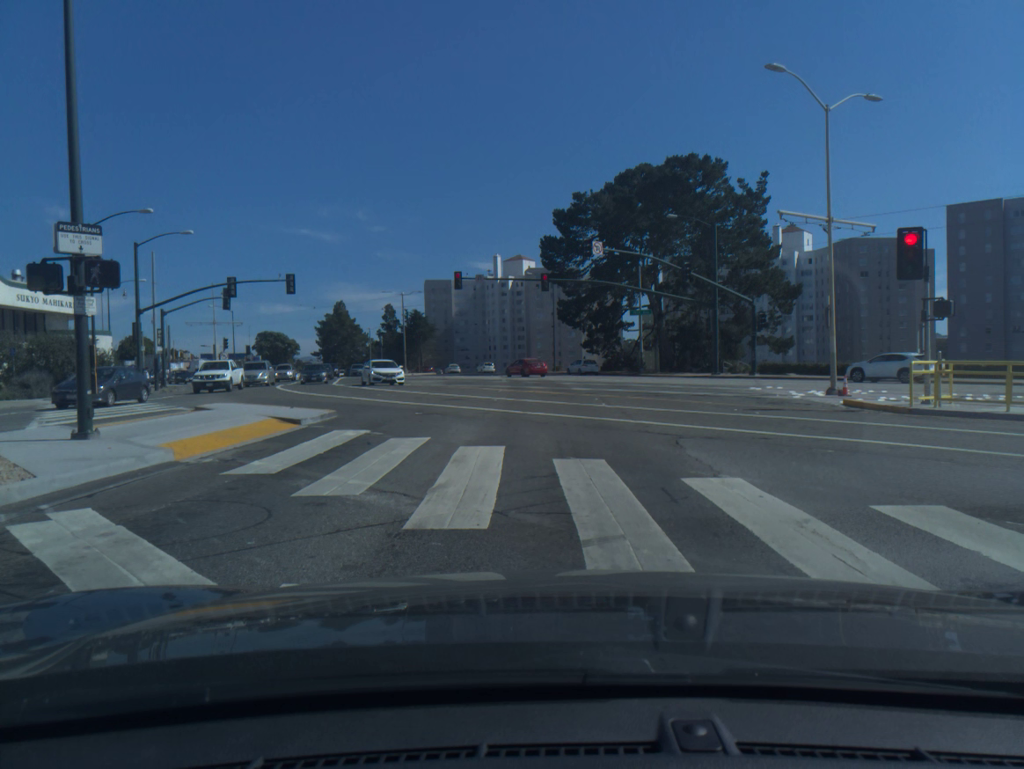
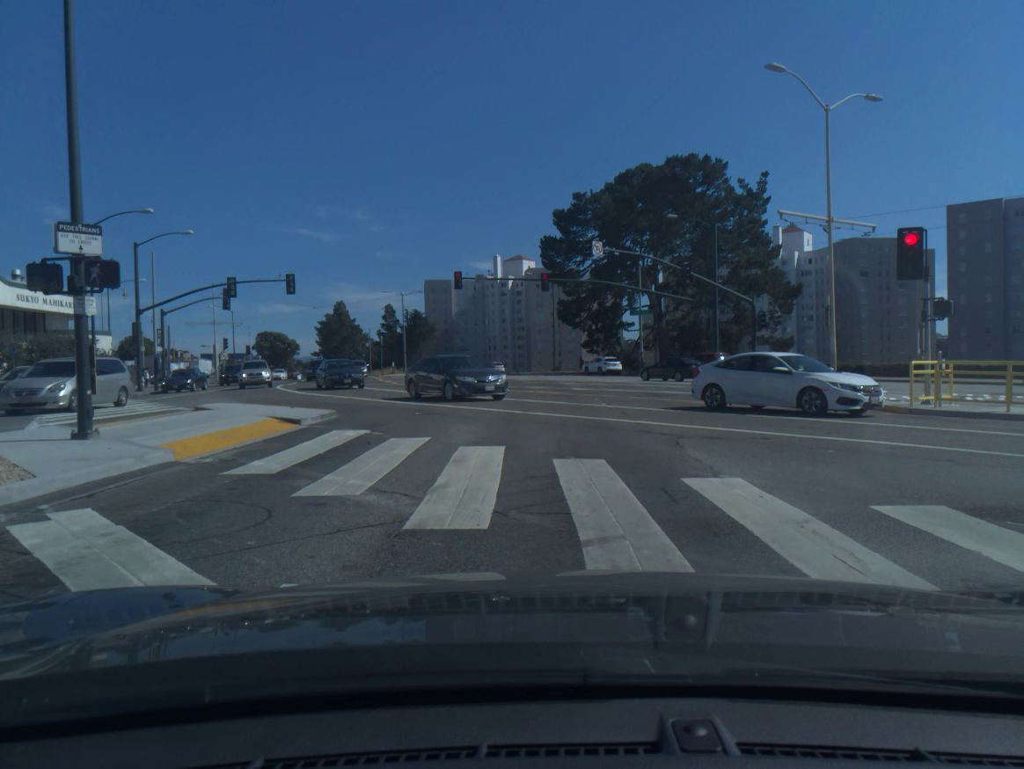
(0.0, 0.0) m; 0°
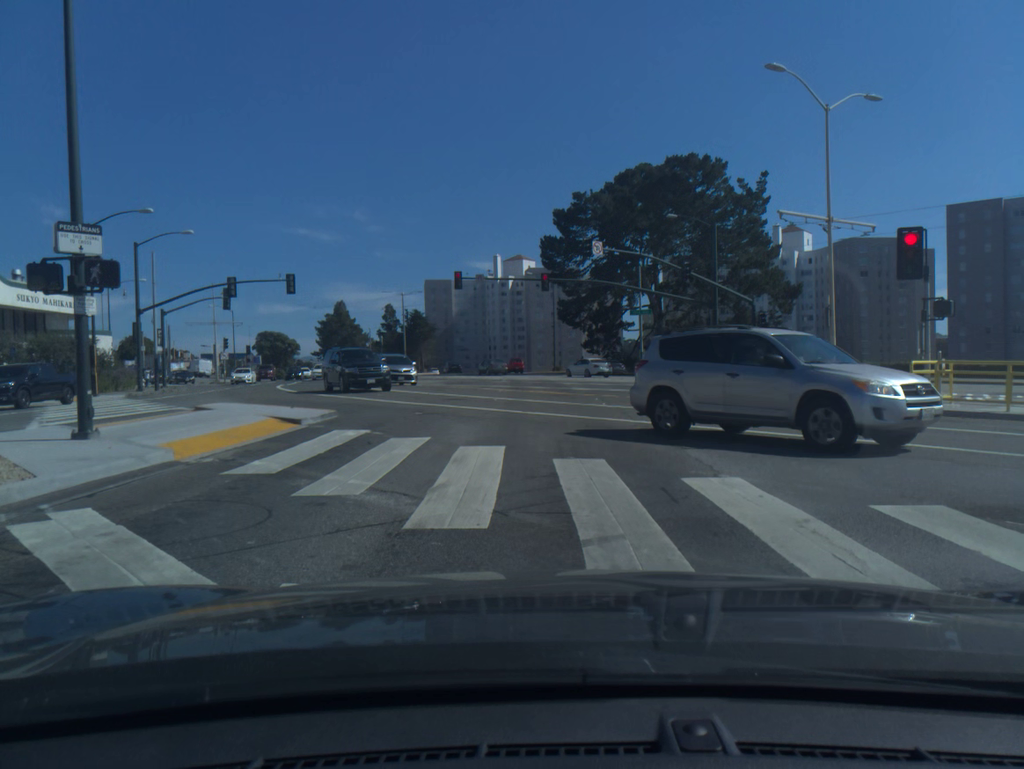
(0.0, 0.0) m; 0°
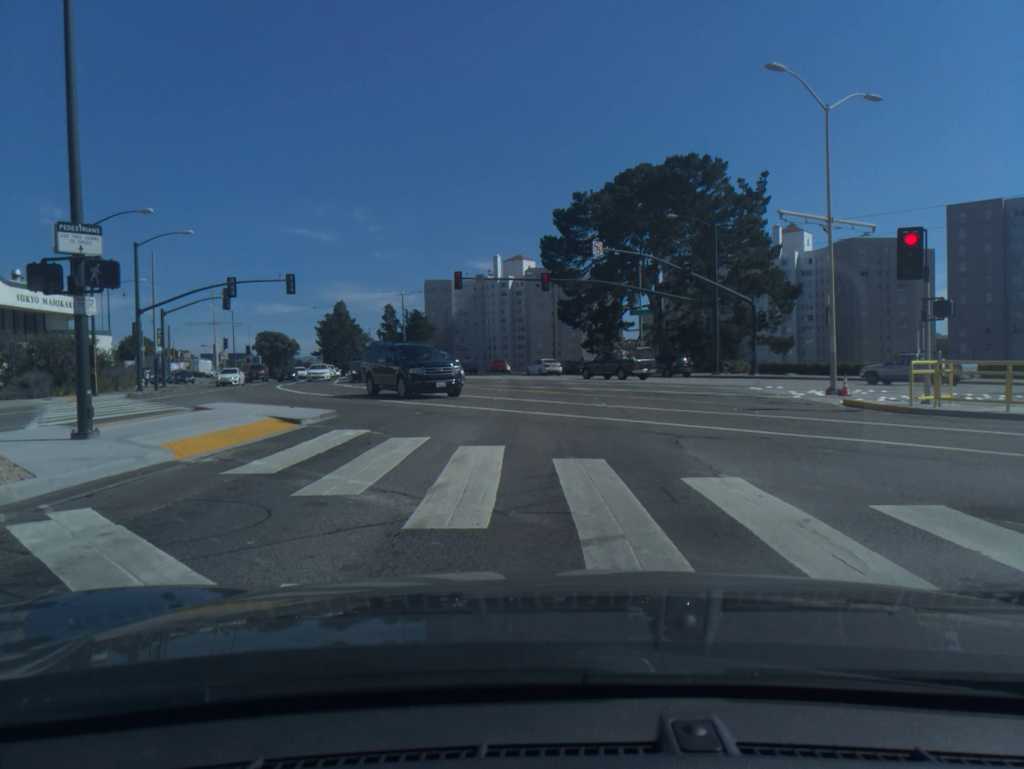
(0.0, 0.0) m; 0°
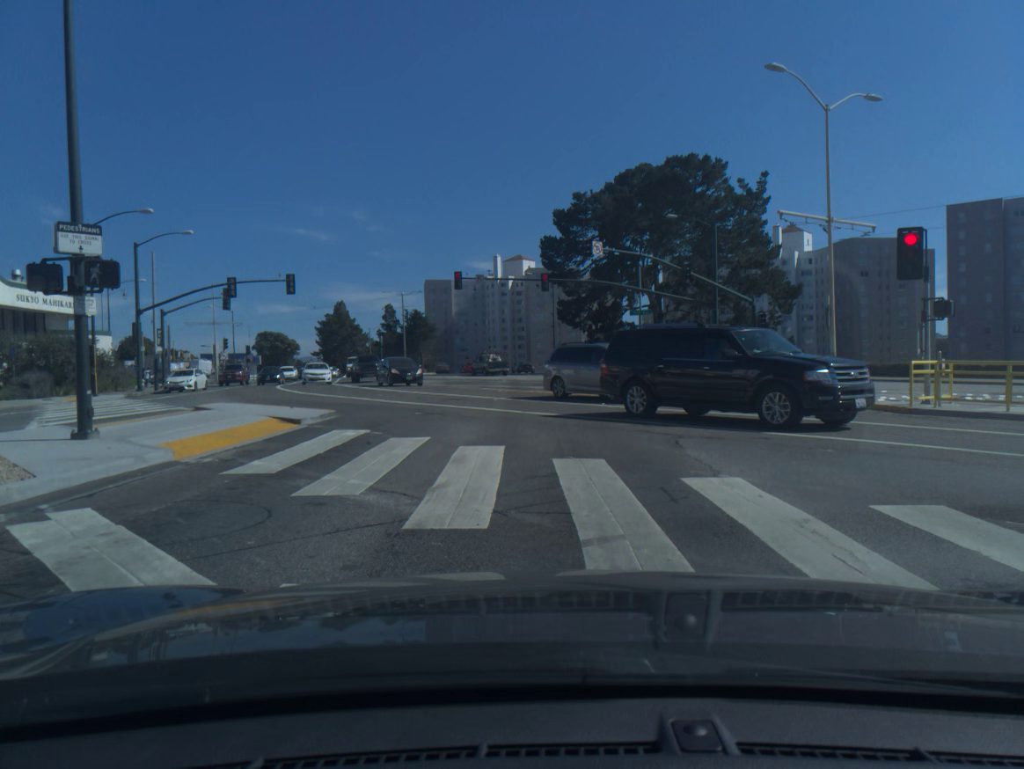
(0.0, 0.0) m; 0°
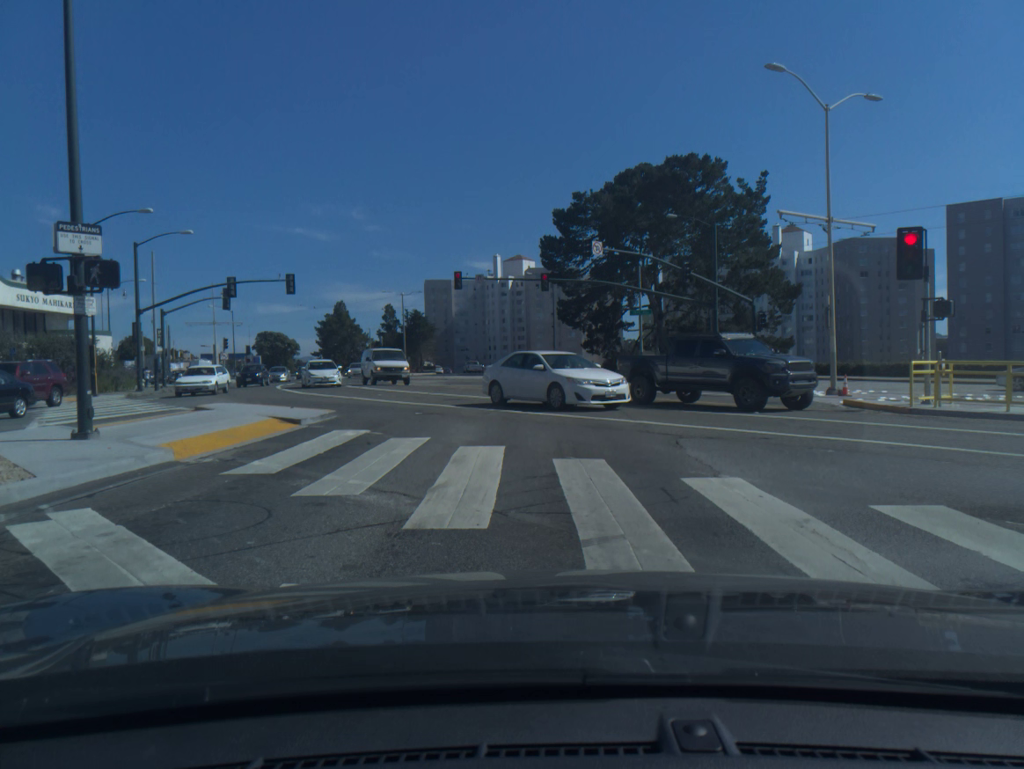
(0.0, 0.0) m; 0°
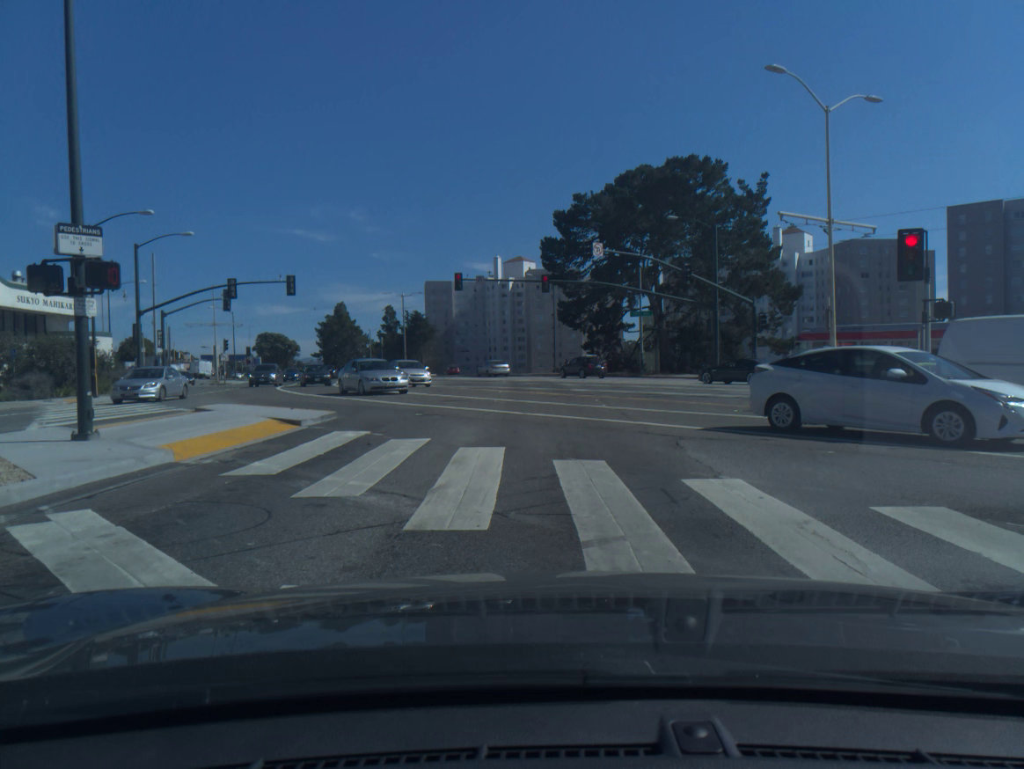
(0.0, 0.0) m; 0°
